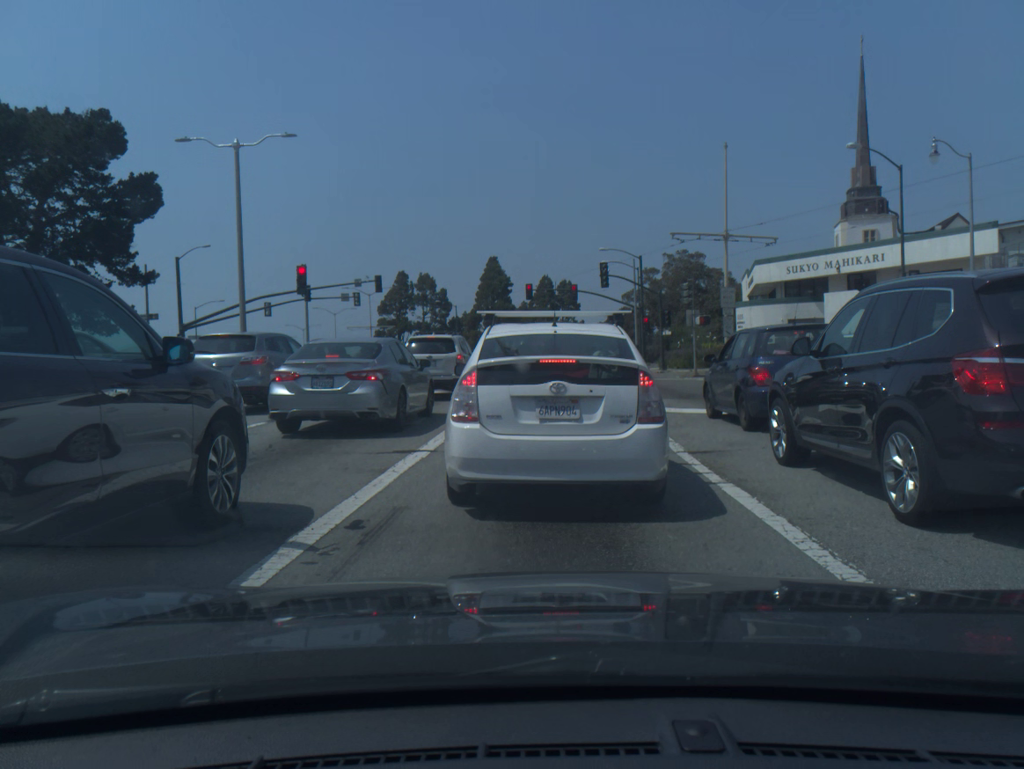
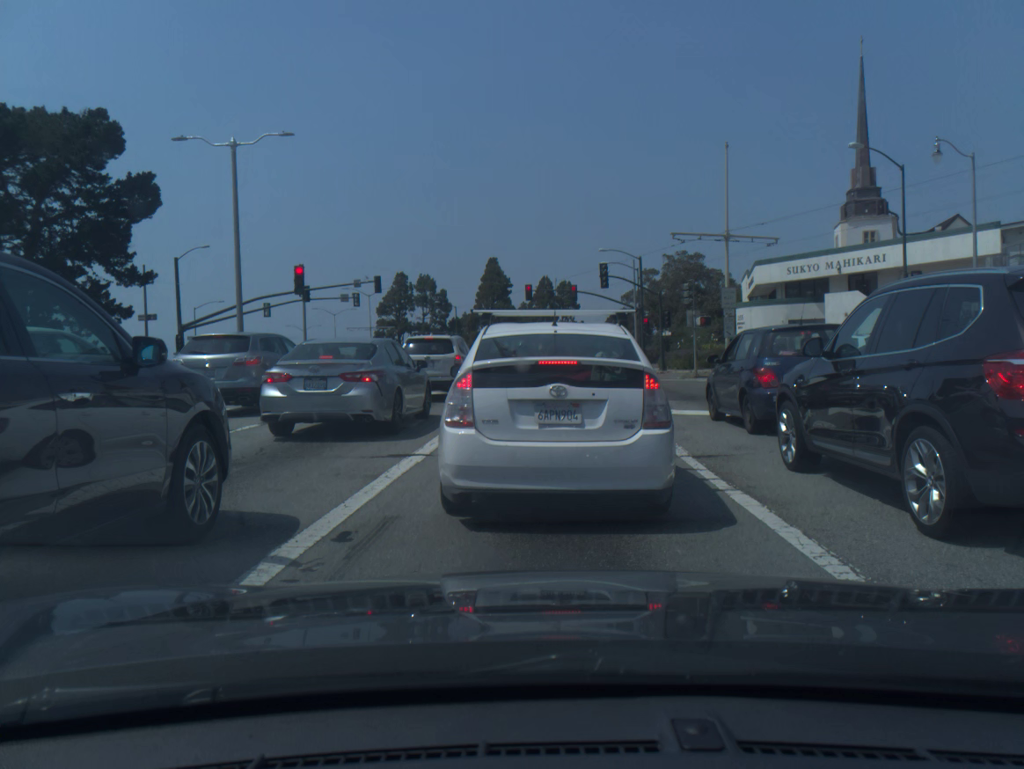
(0.0, +0.4) m; 0°
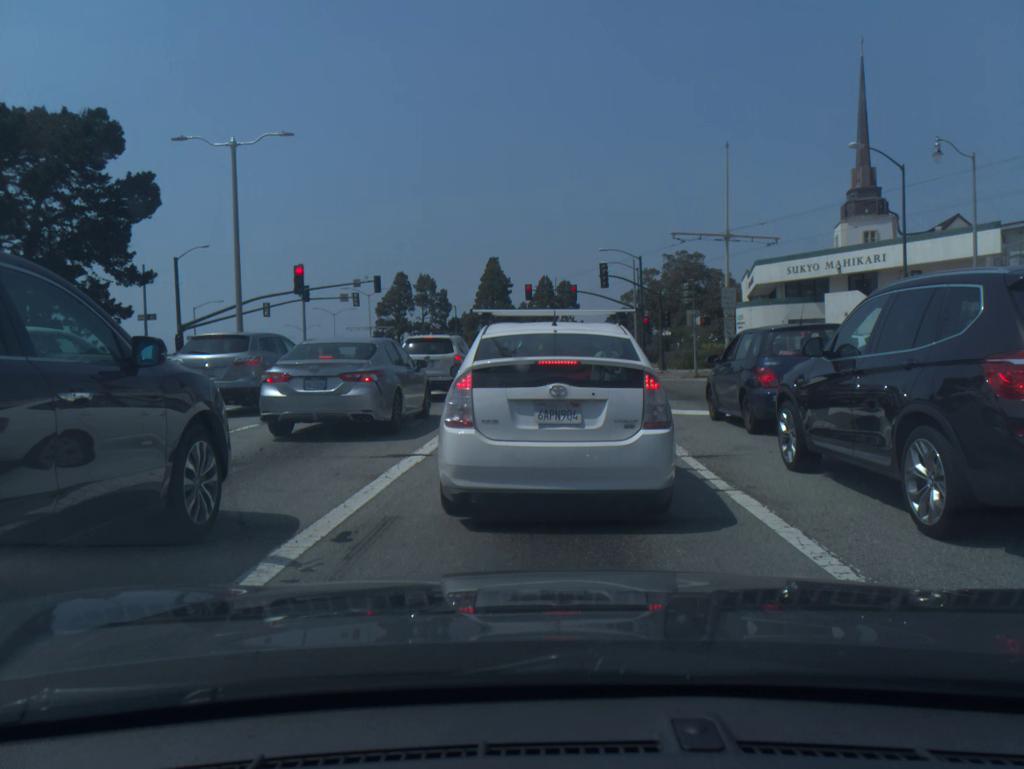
(0.0, 0.0) m; 0°
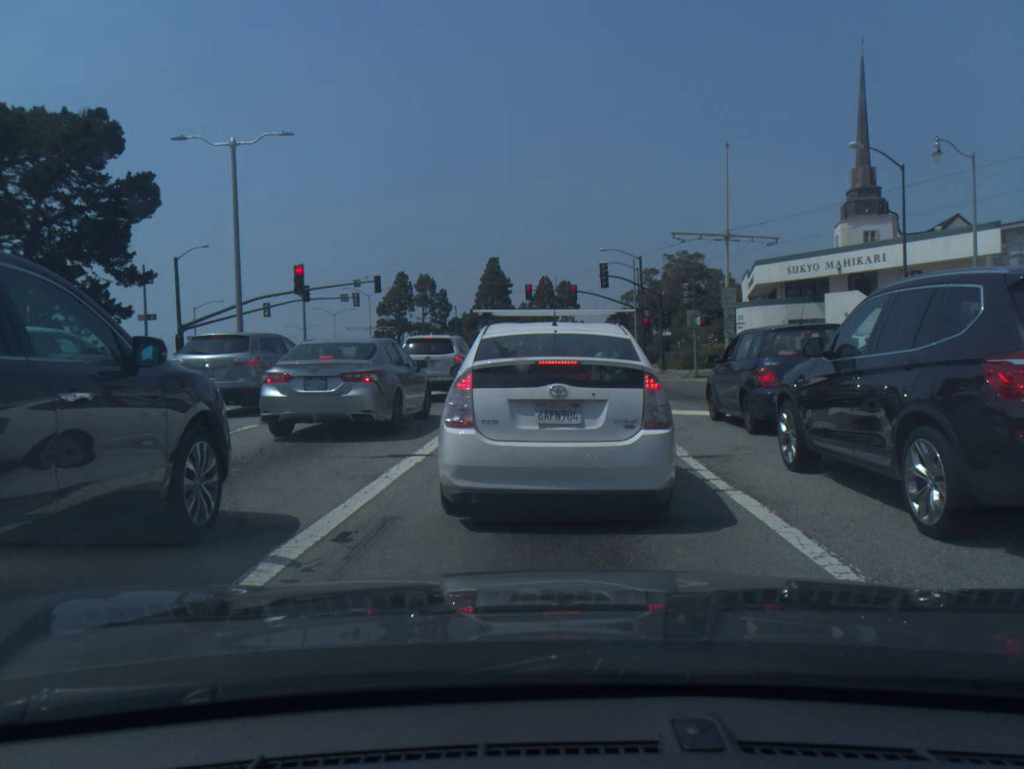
(0.0, 0.0) m; 0°
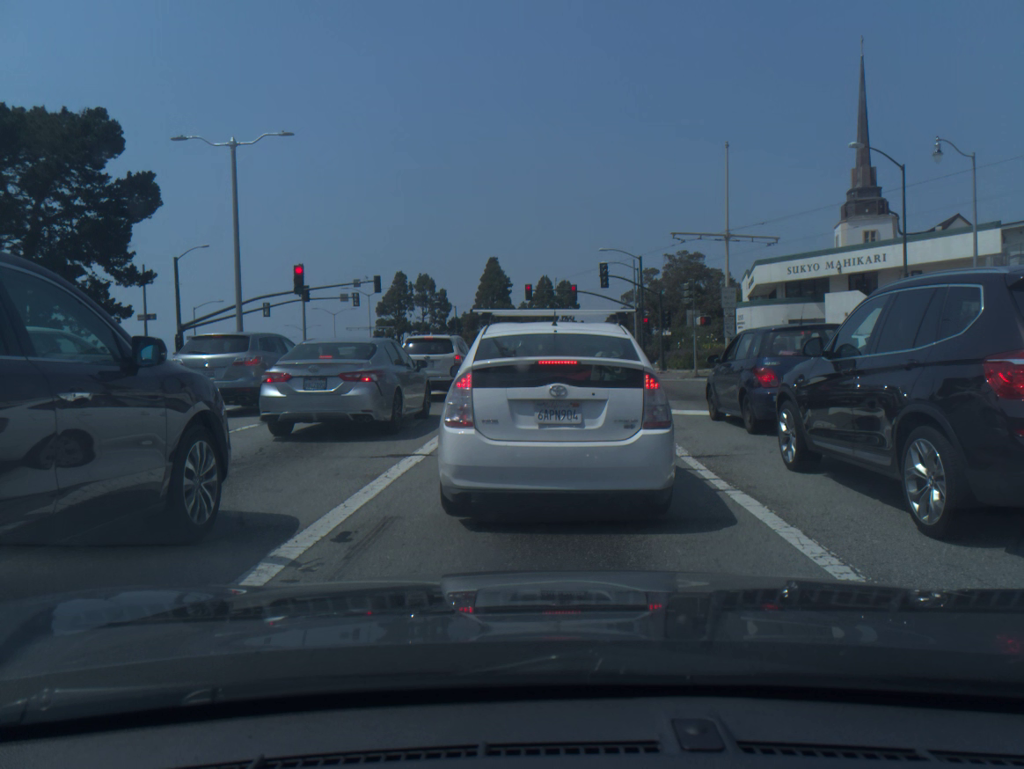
(0.0, -0.1) m; 0°
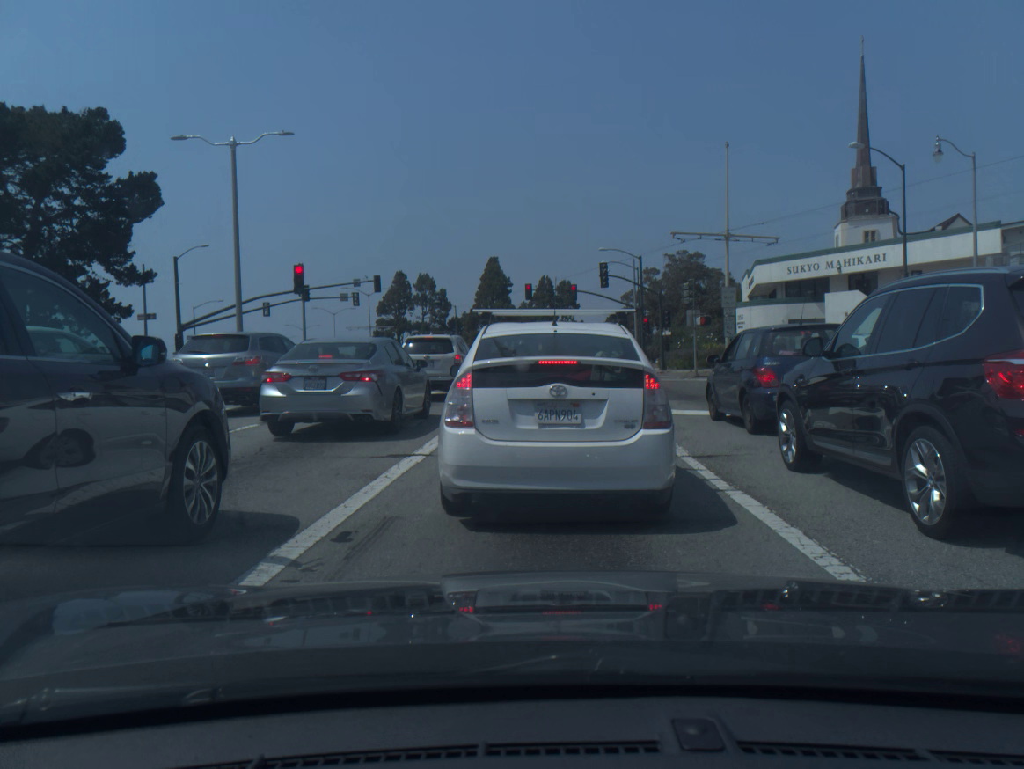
(0.0, 0.0) m; 0°
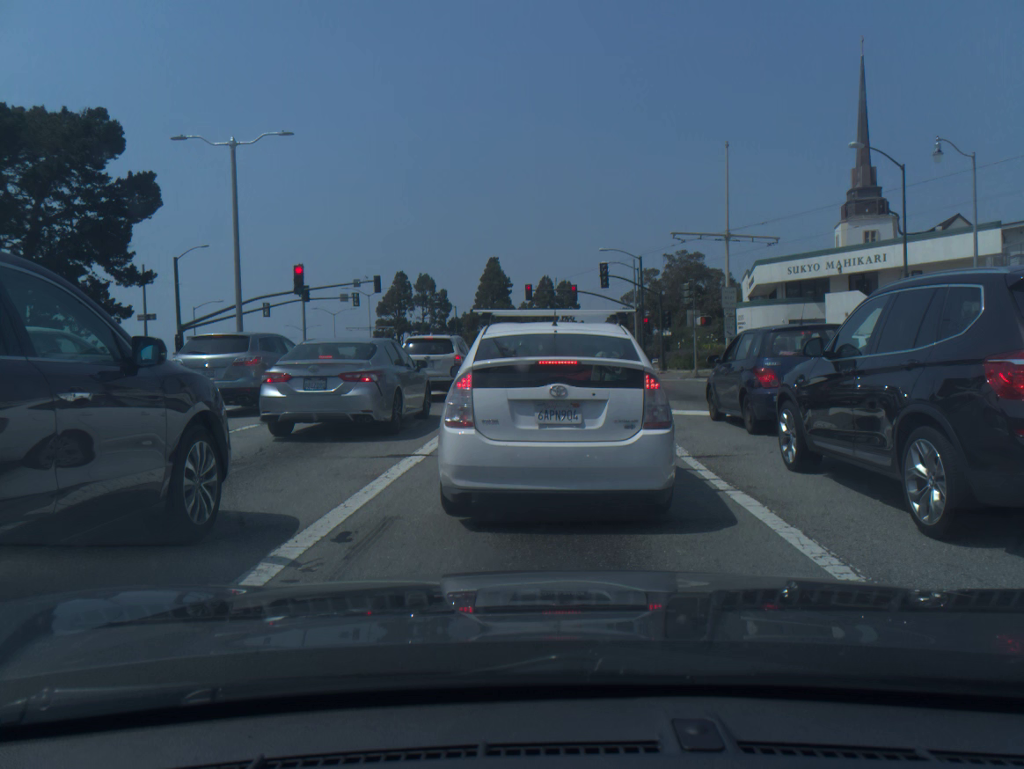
(0.0, 0.0) m; 0°
